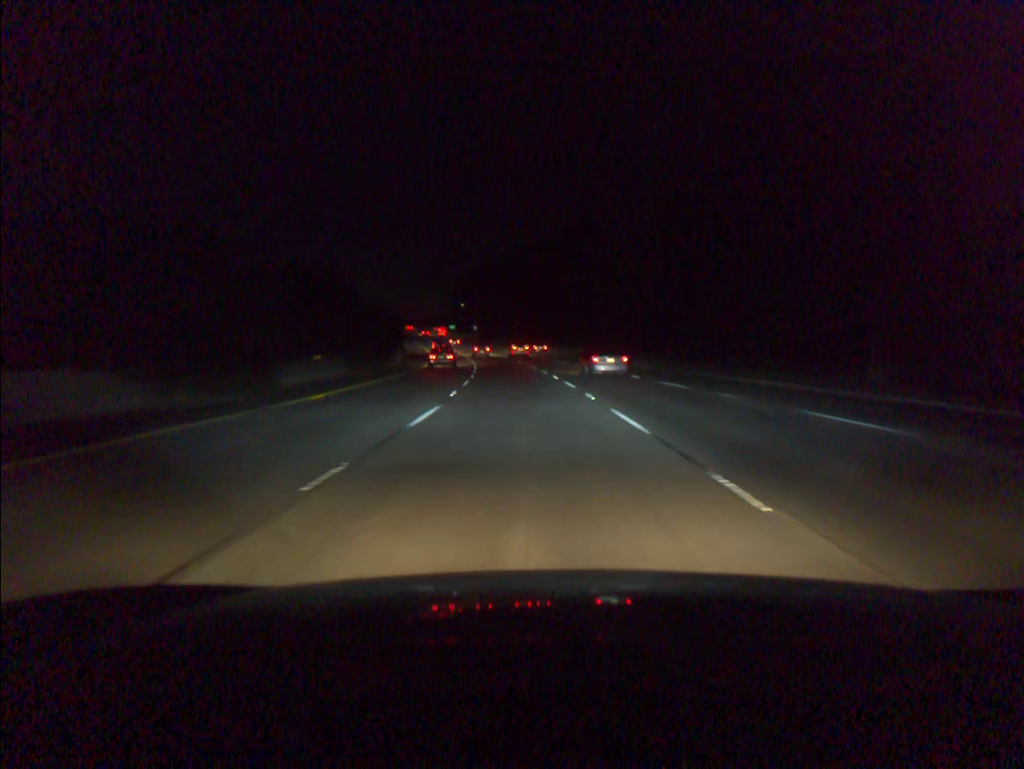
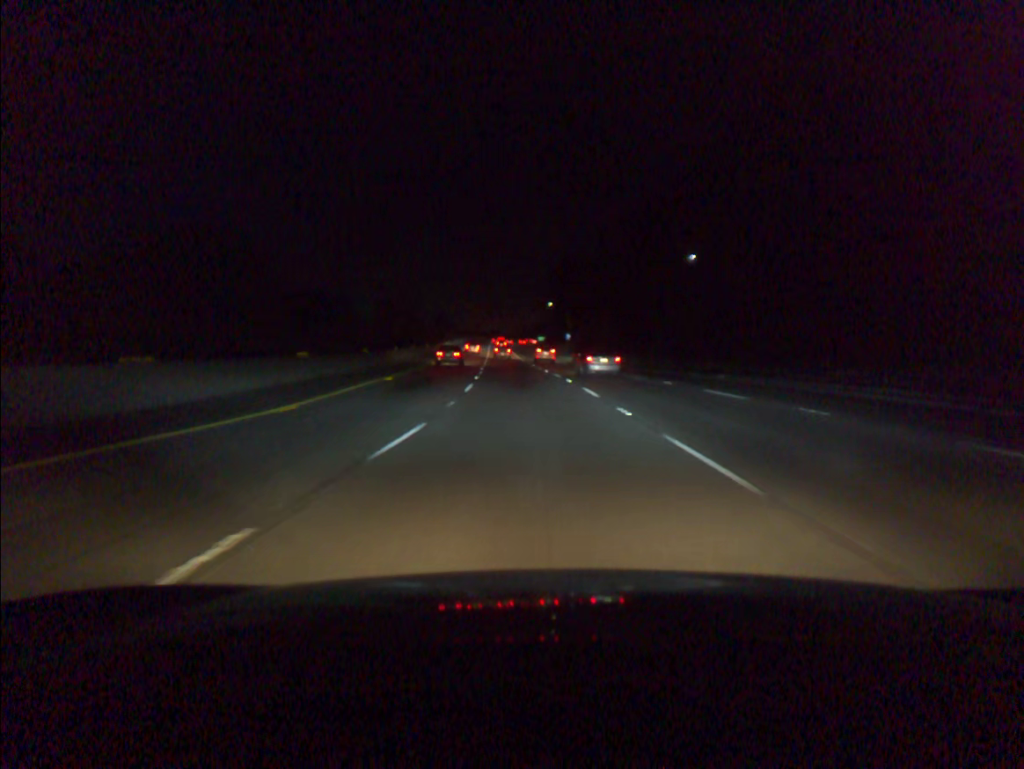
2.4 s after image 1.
(-5.0, +77.1) m; -7°
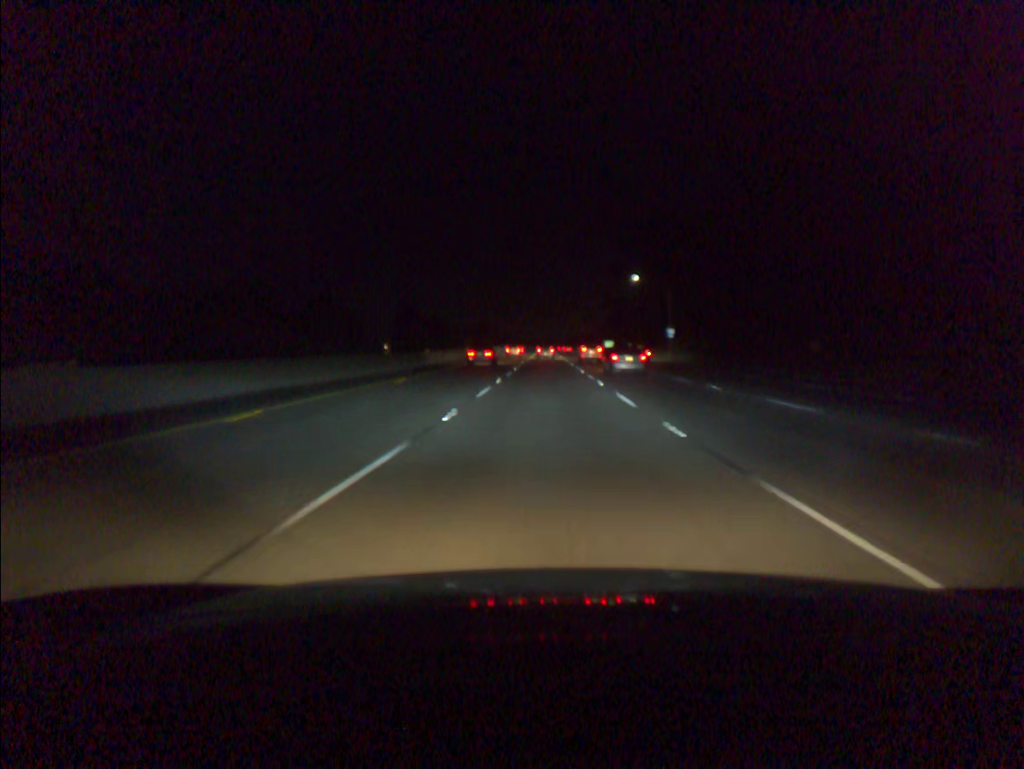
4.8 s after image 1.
(-3.5, +76.8) m; -4°
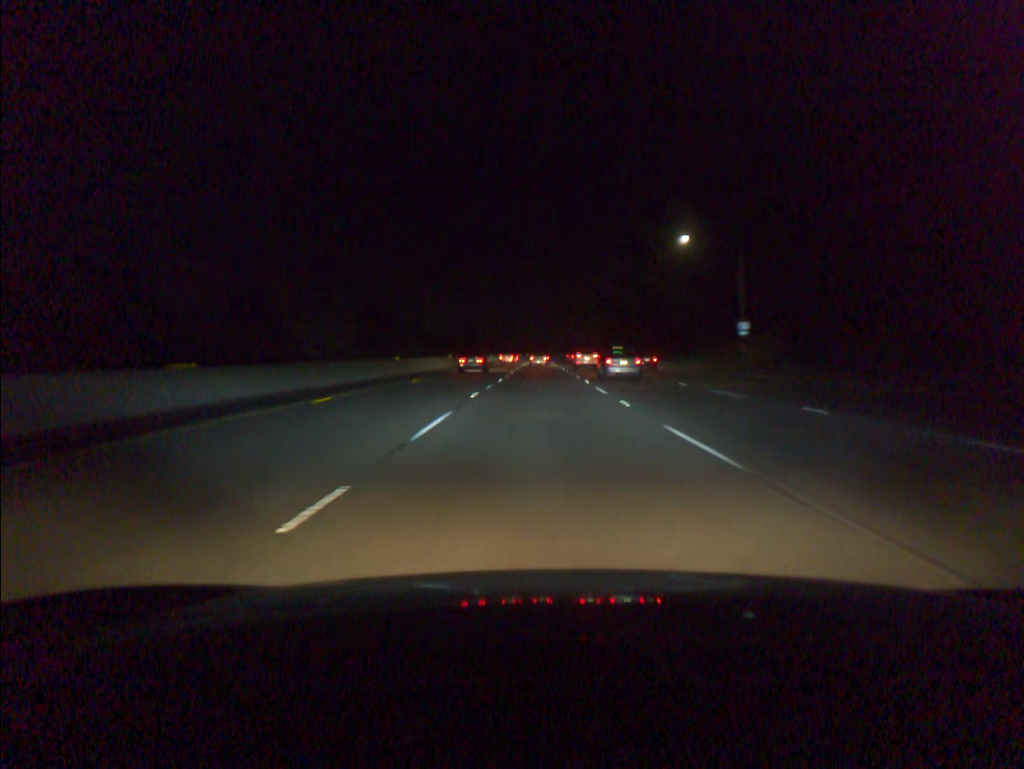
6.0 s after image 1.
(+0.1, +38.4) m; 0°
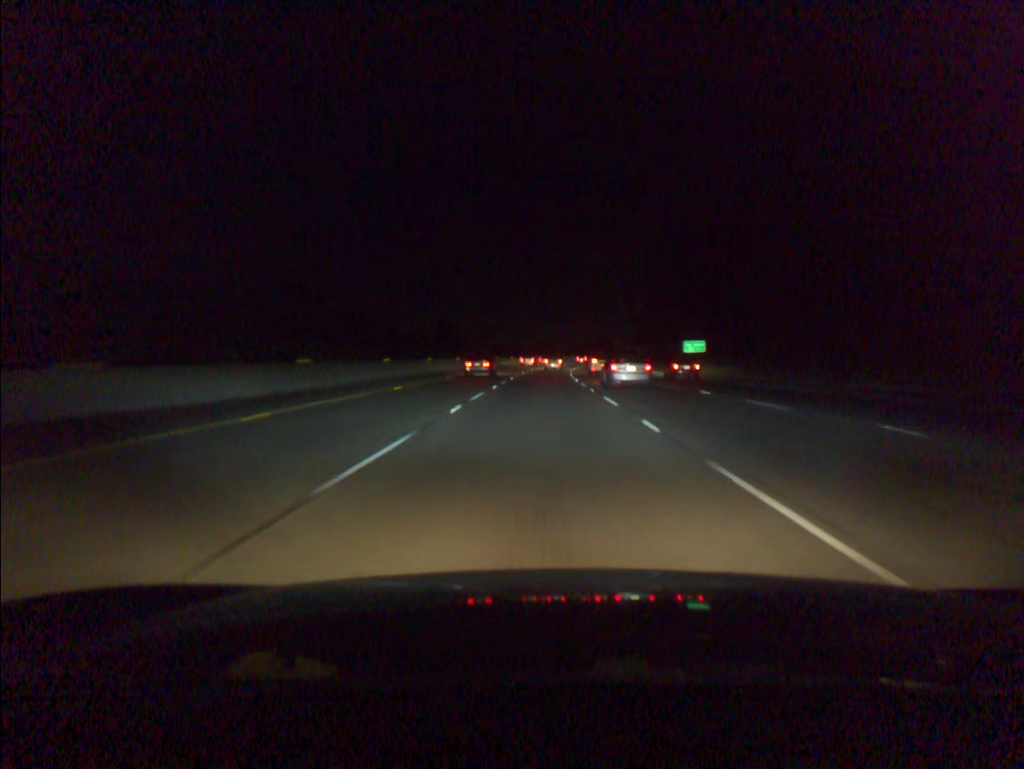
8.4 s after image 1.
(0.0, +77.2) m; 0°
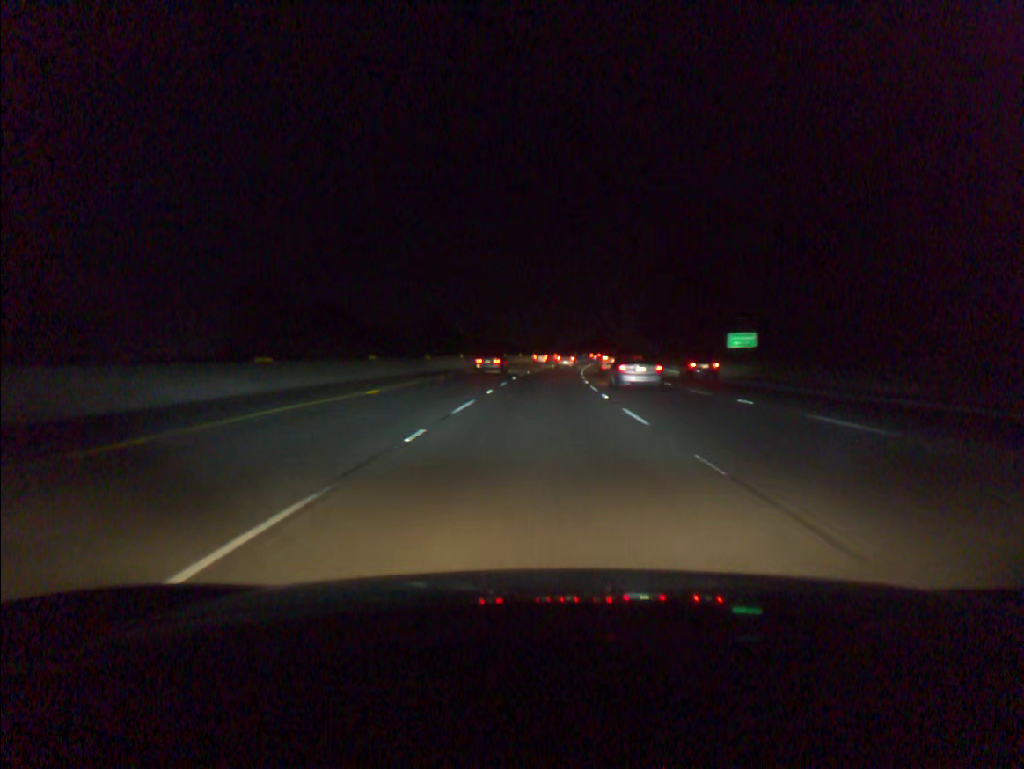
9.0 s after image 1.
(0.0, +19.4) m; 0°
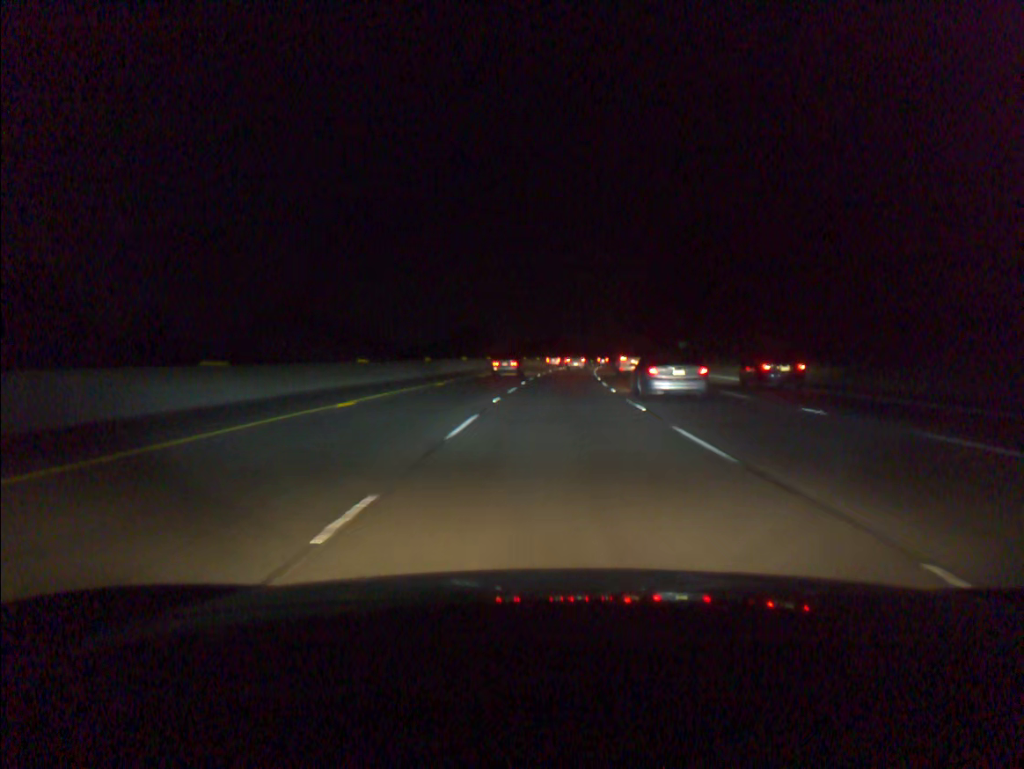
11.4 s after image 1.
(+2.2, +77.7) m; +4°
